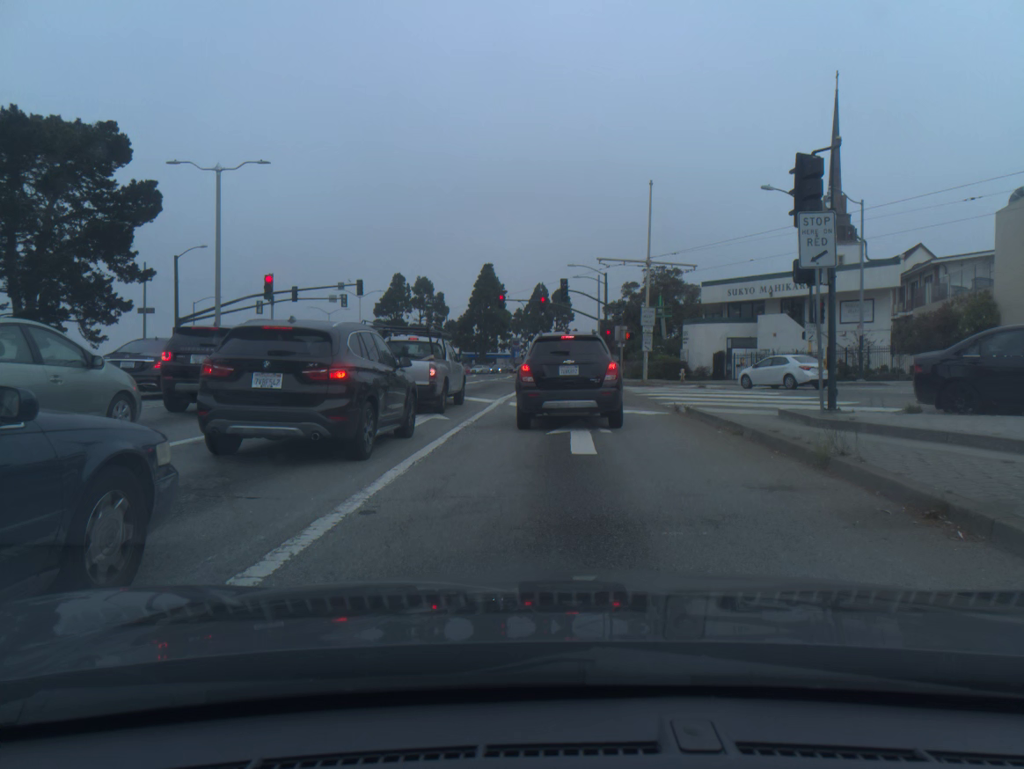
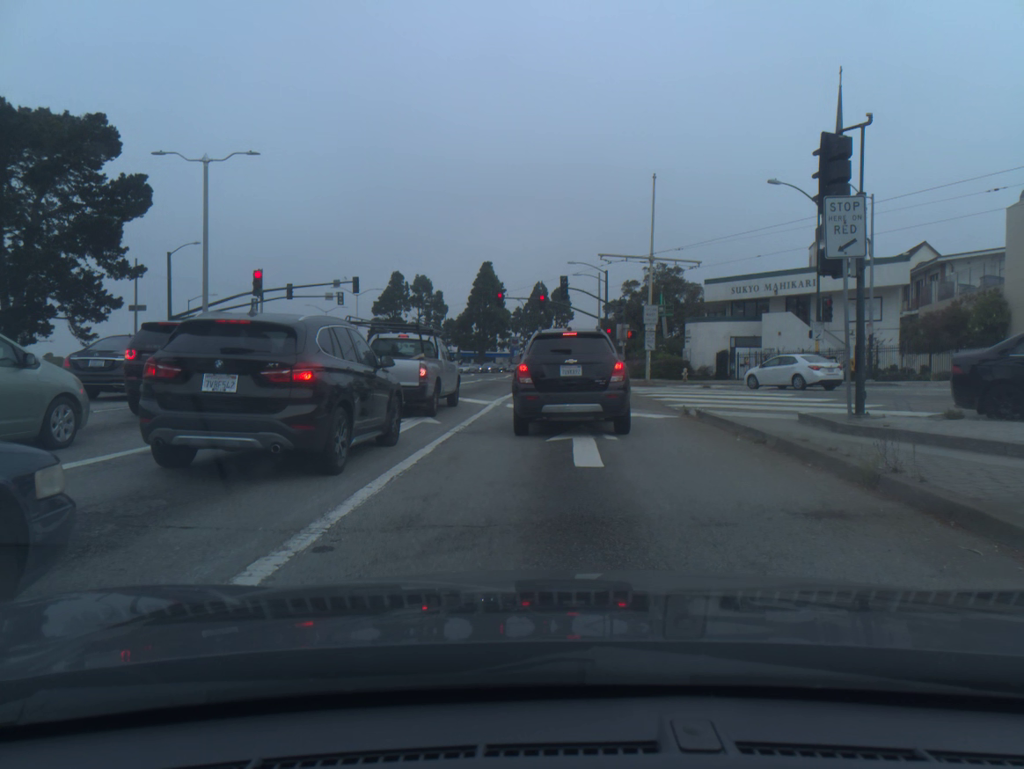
(0.0, +1.2) m; 0°
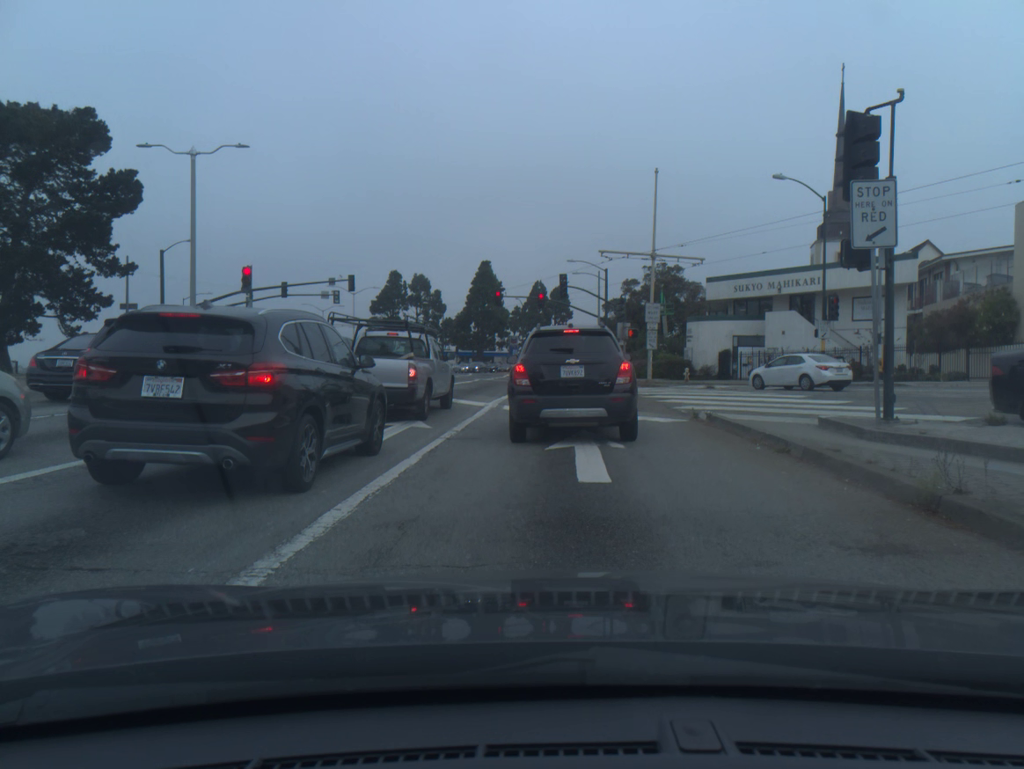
(0.0, +1.1) m; +1°
